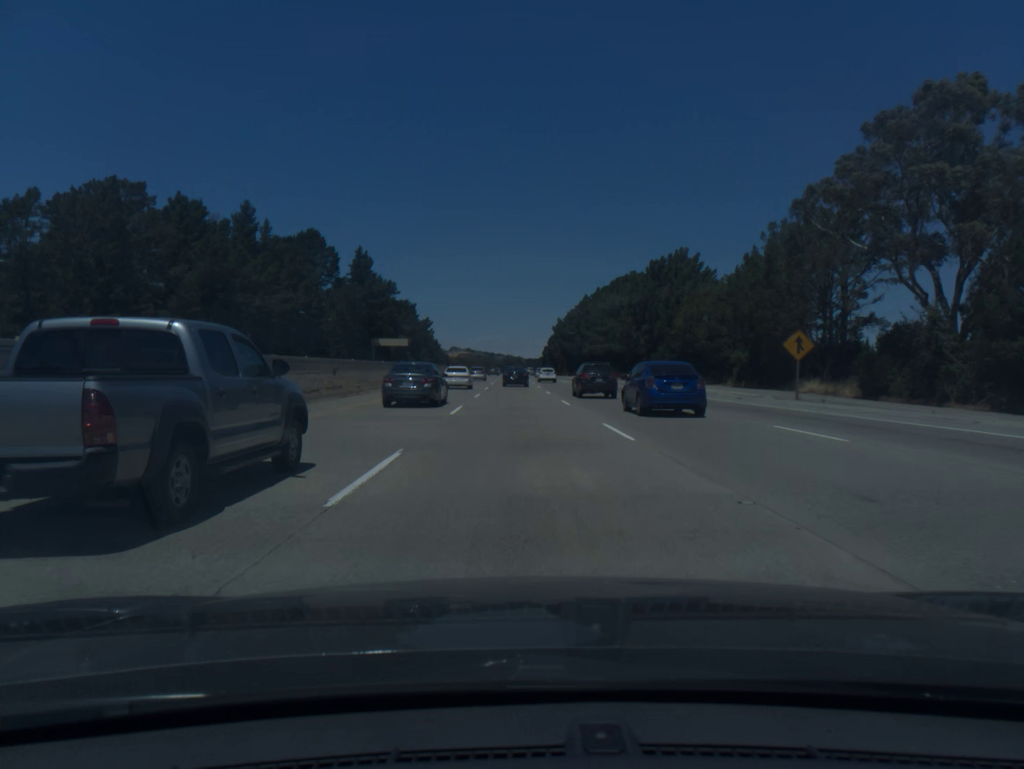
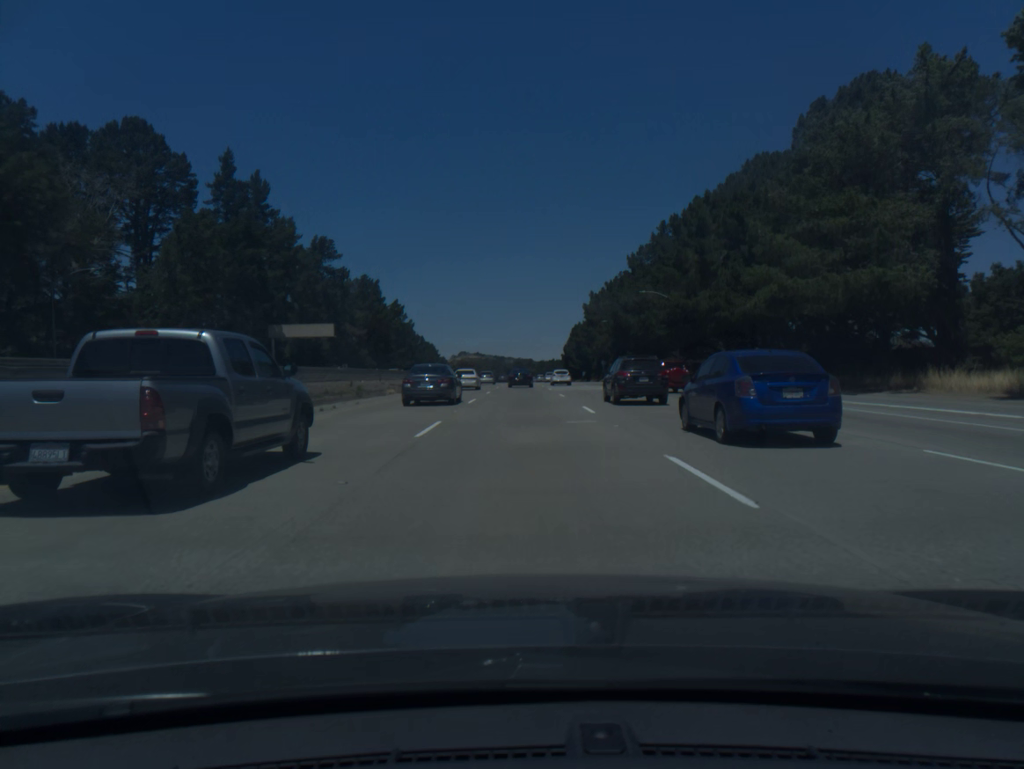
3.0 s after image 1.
(-0.7, +94.7) m; -1°
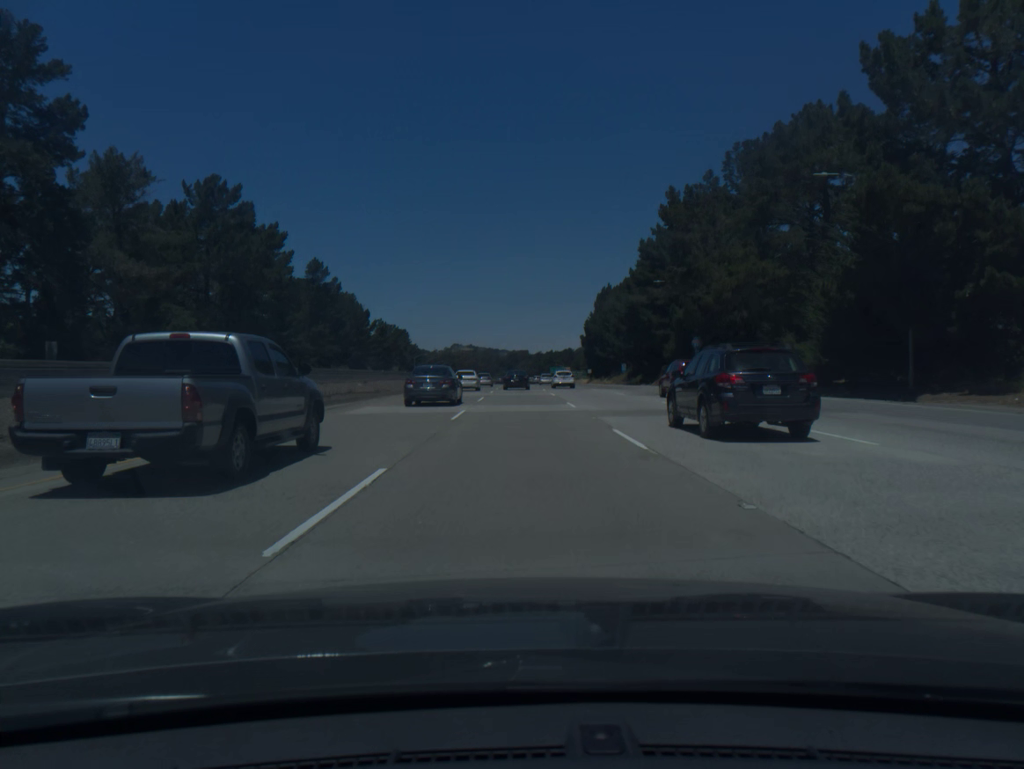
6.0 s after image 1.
(0.0, +97.0) m; 0°
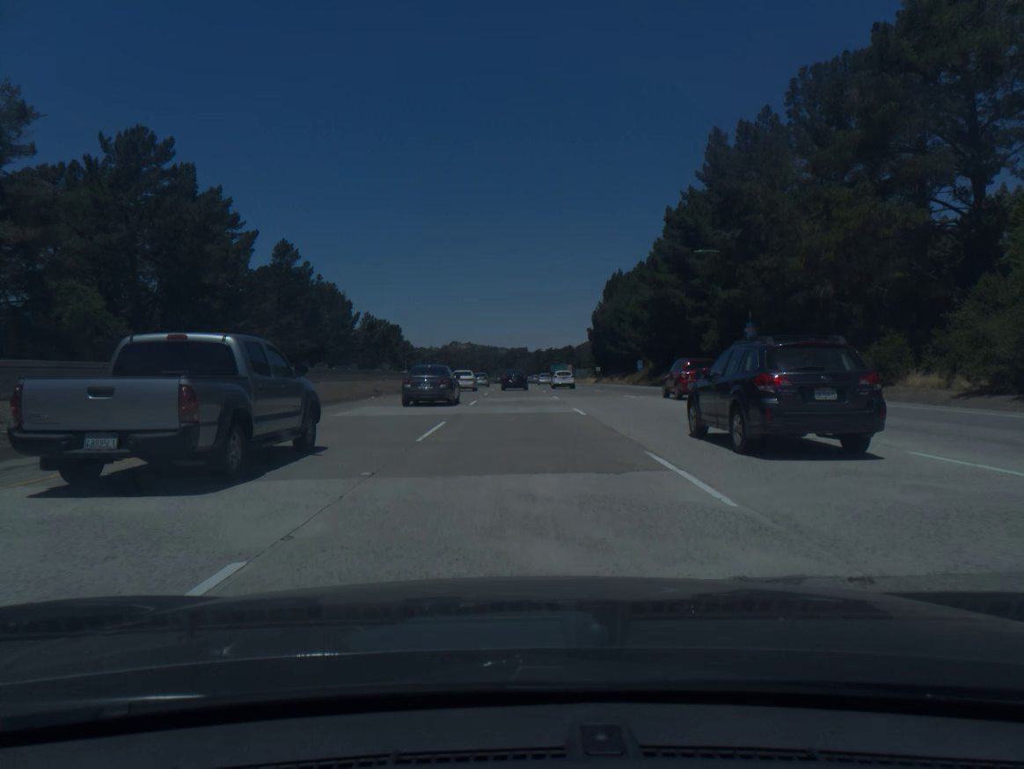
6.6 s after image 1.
(0.0, +19.6) m; 0°
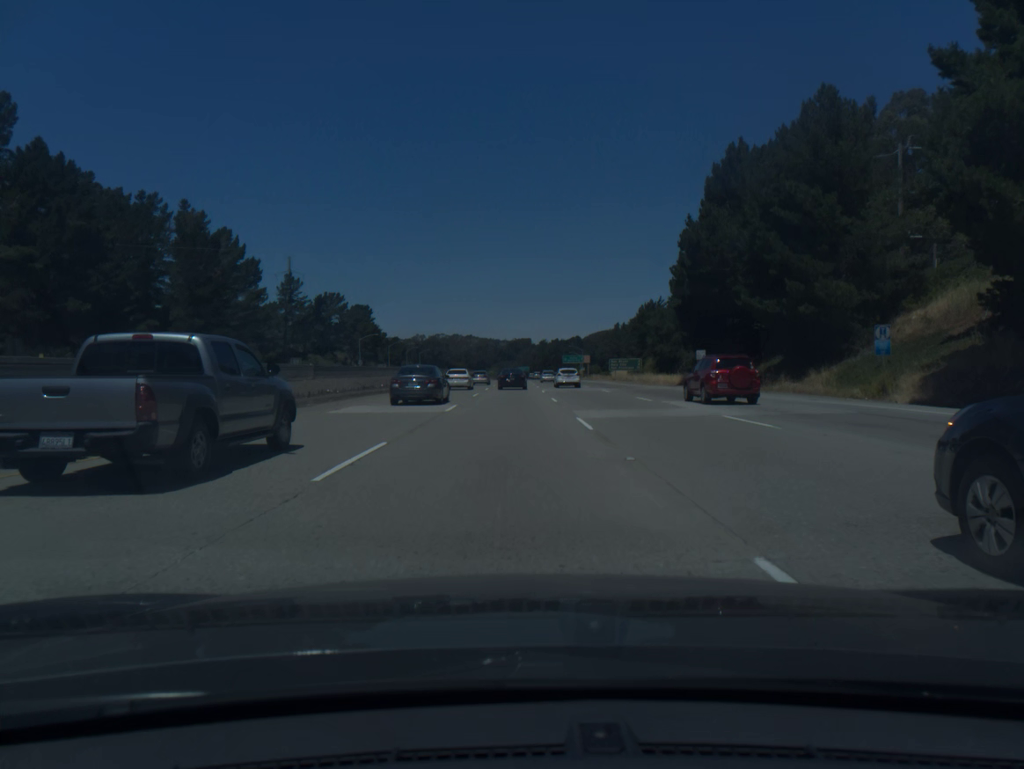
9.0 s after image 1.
(+0.1, +79.0) m; 0°
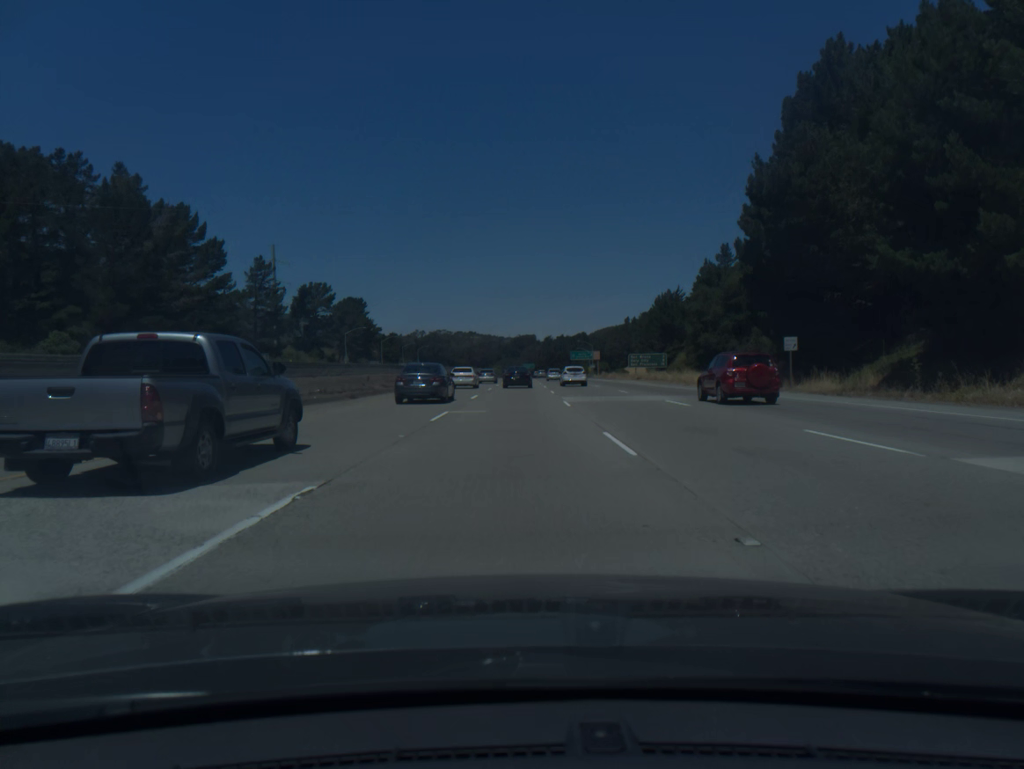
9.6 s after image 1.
(-0.1, +19.8) m; 0°
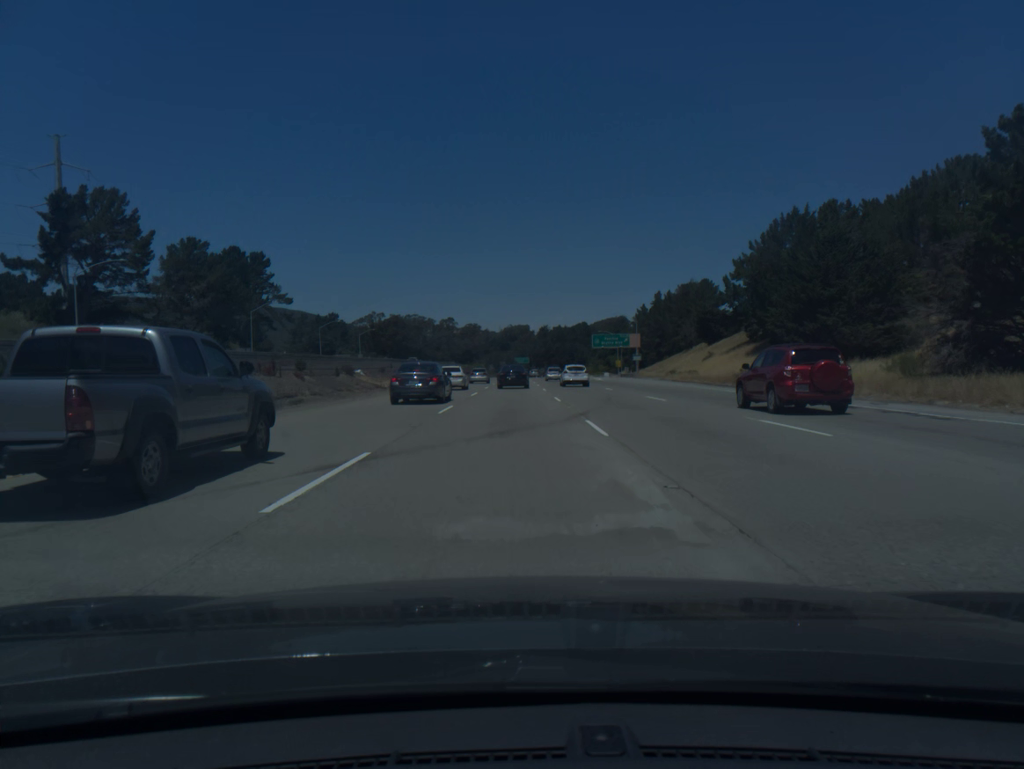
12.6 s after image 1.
(+0.7, +99.3) m; +1°
